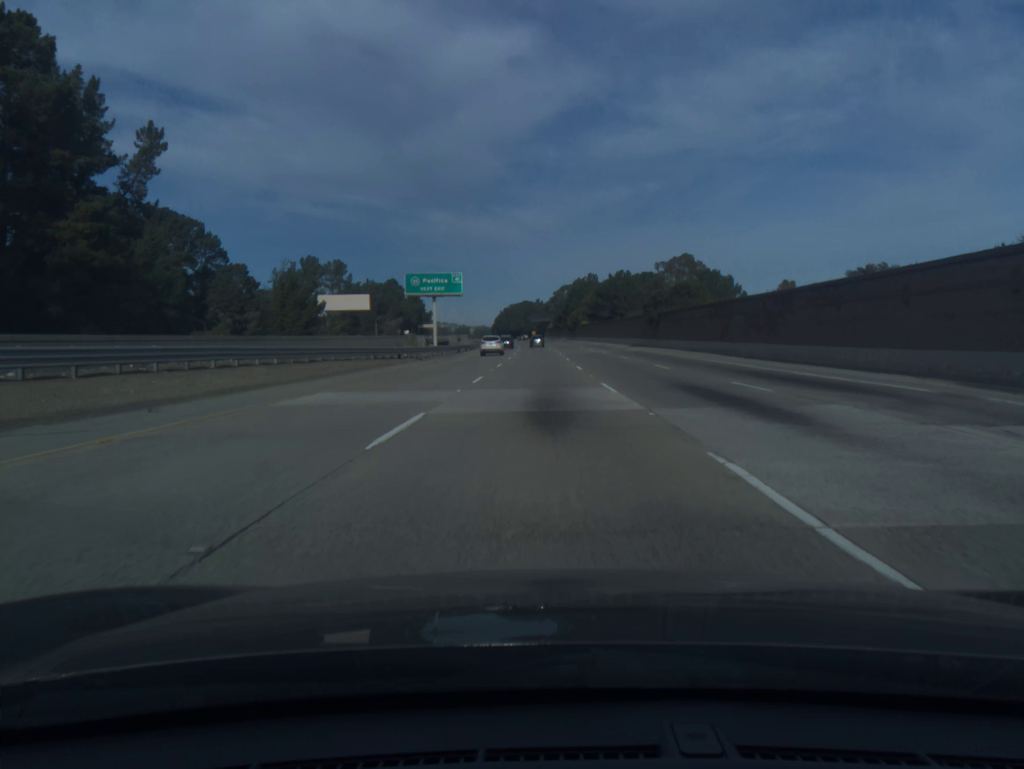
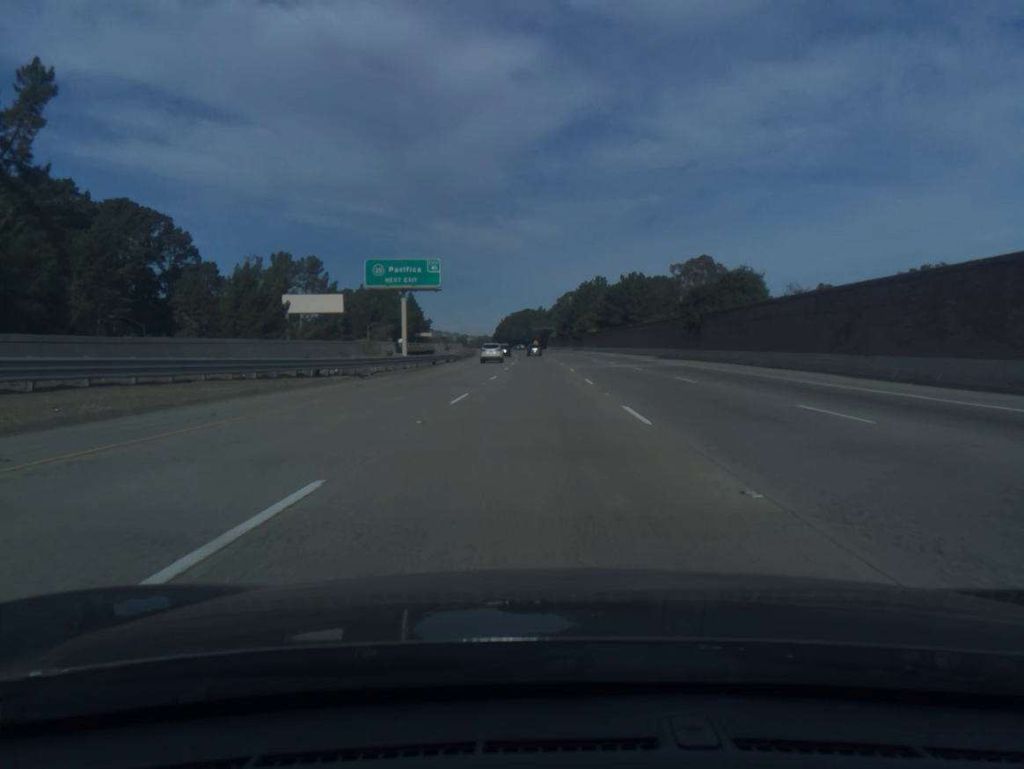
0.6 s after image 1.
(-0.1, +20.4) m; 0°
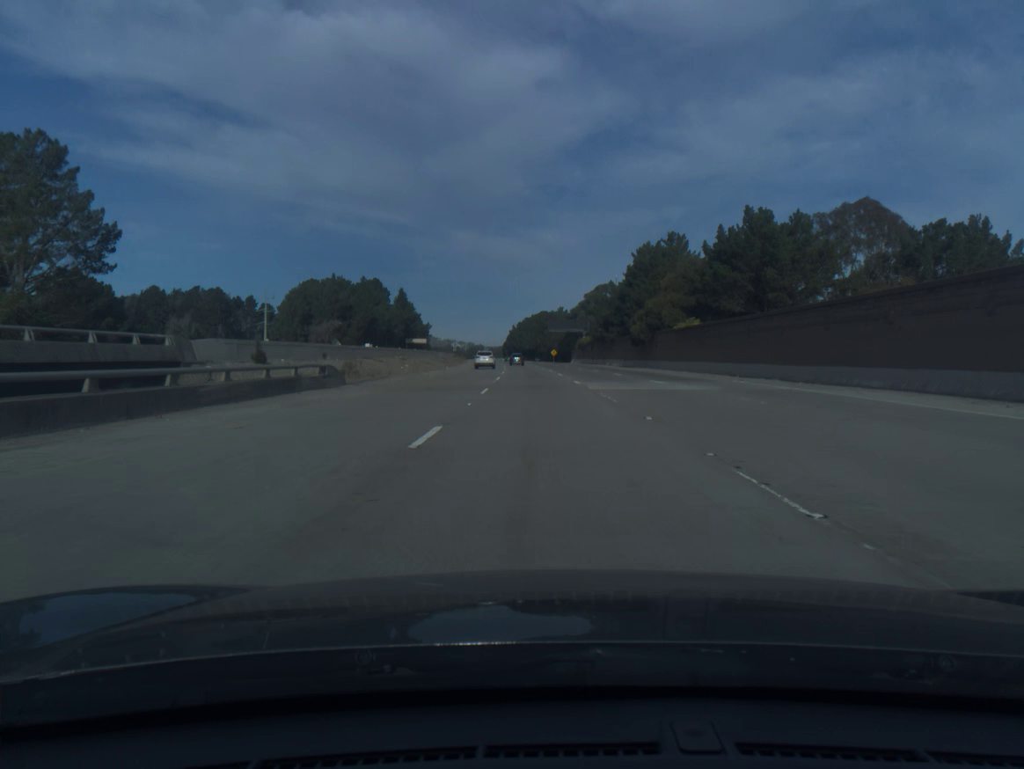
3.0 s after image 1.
(-0.9, +81.3) m; -1°
